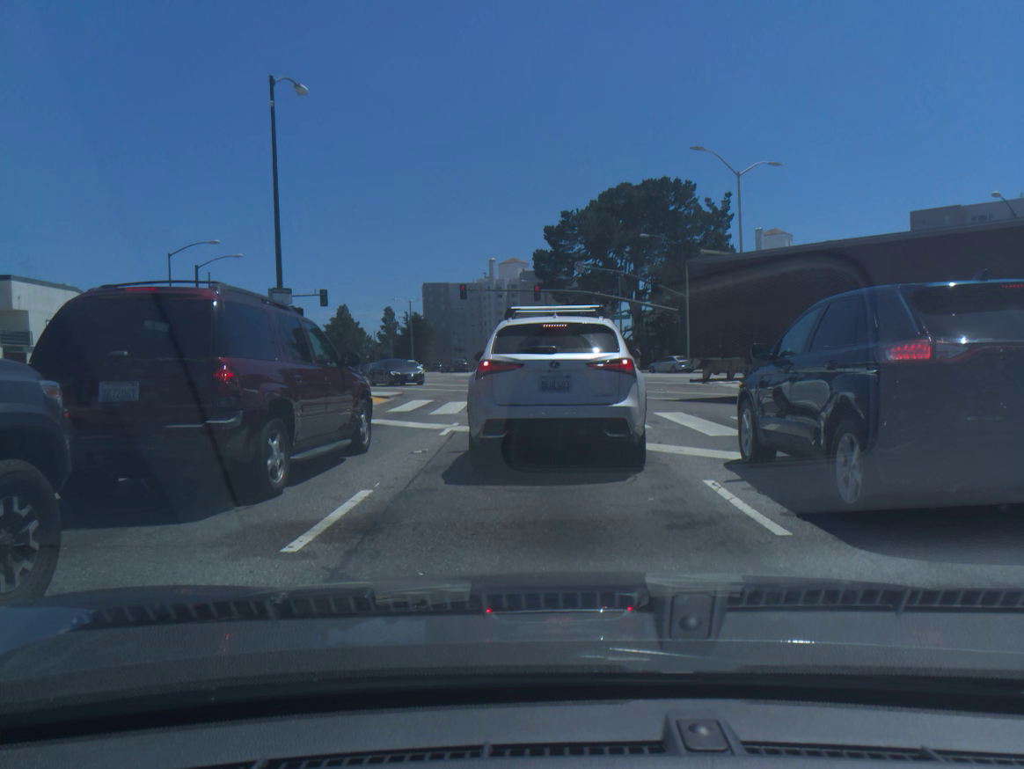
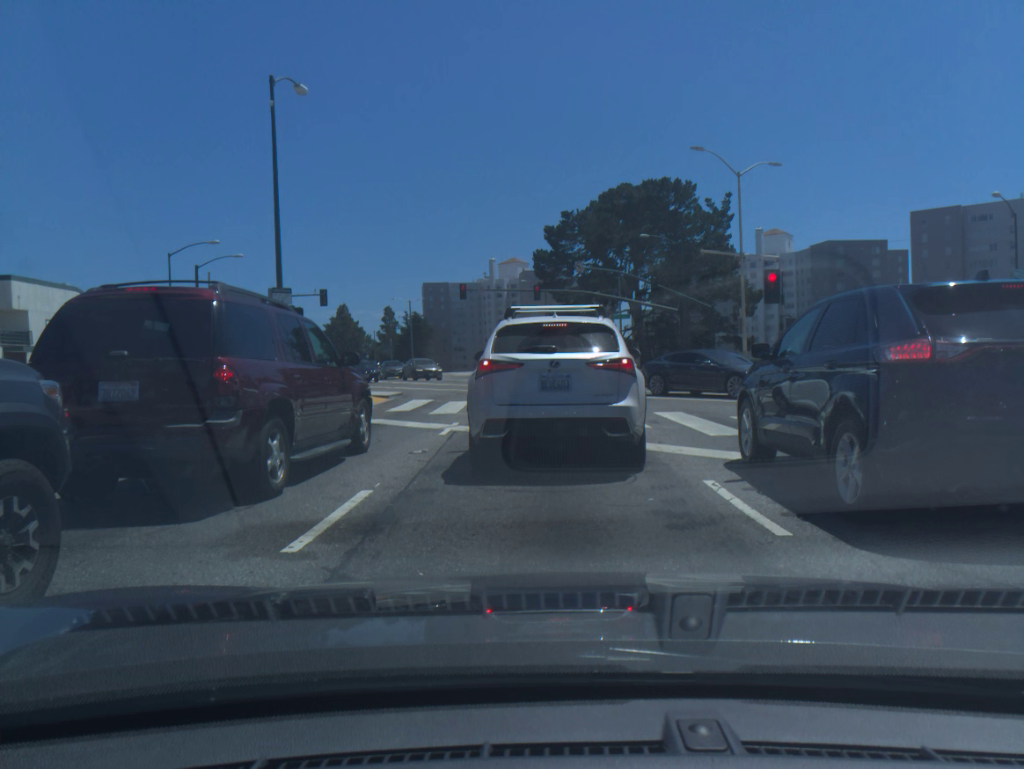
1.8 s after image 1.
(-0.1, 0.0) m; 0°
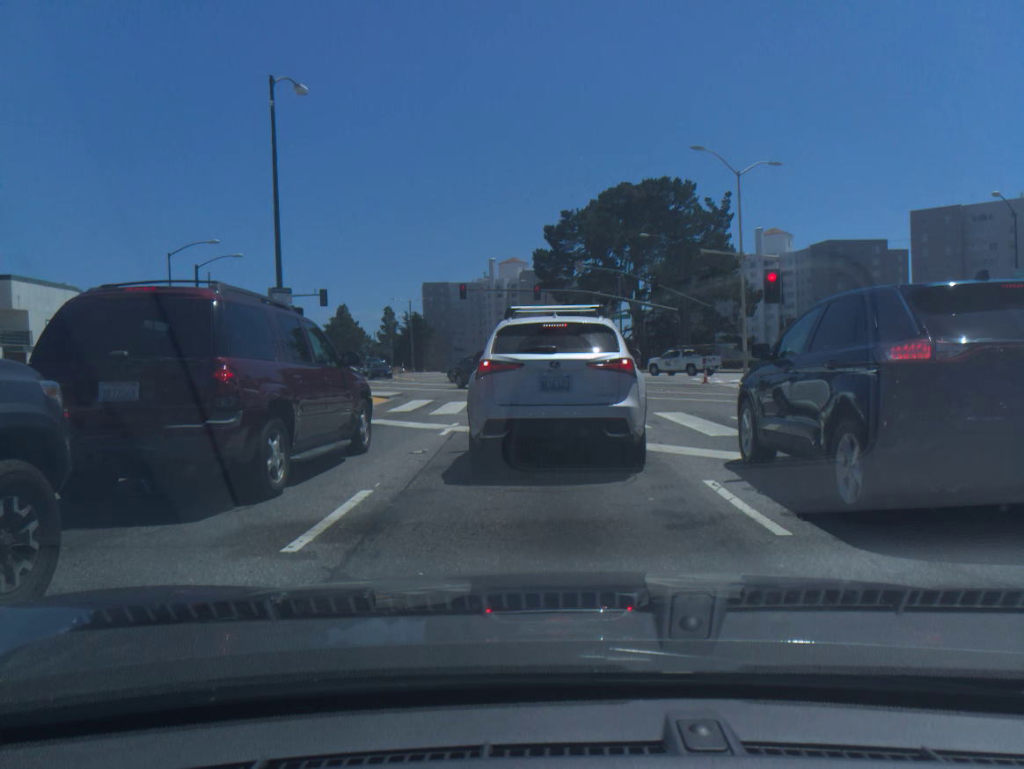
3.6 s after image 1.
(0.0, 0.0) m; 0°
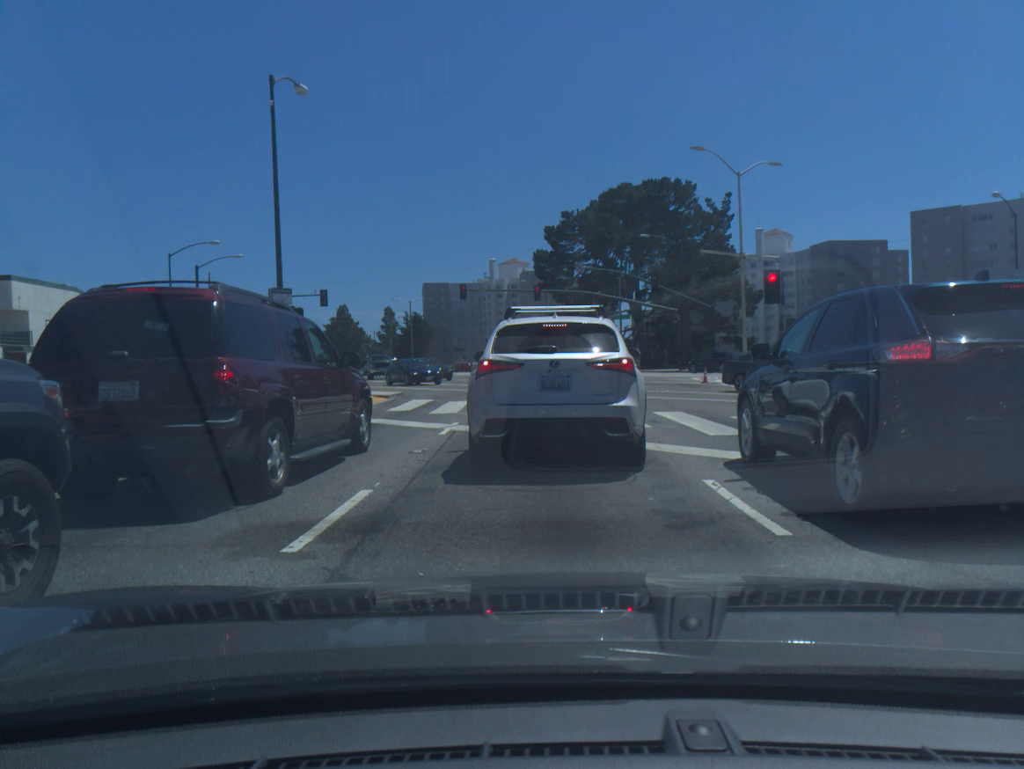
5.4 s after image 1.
(0.0, 0.0) m; 0°
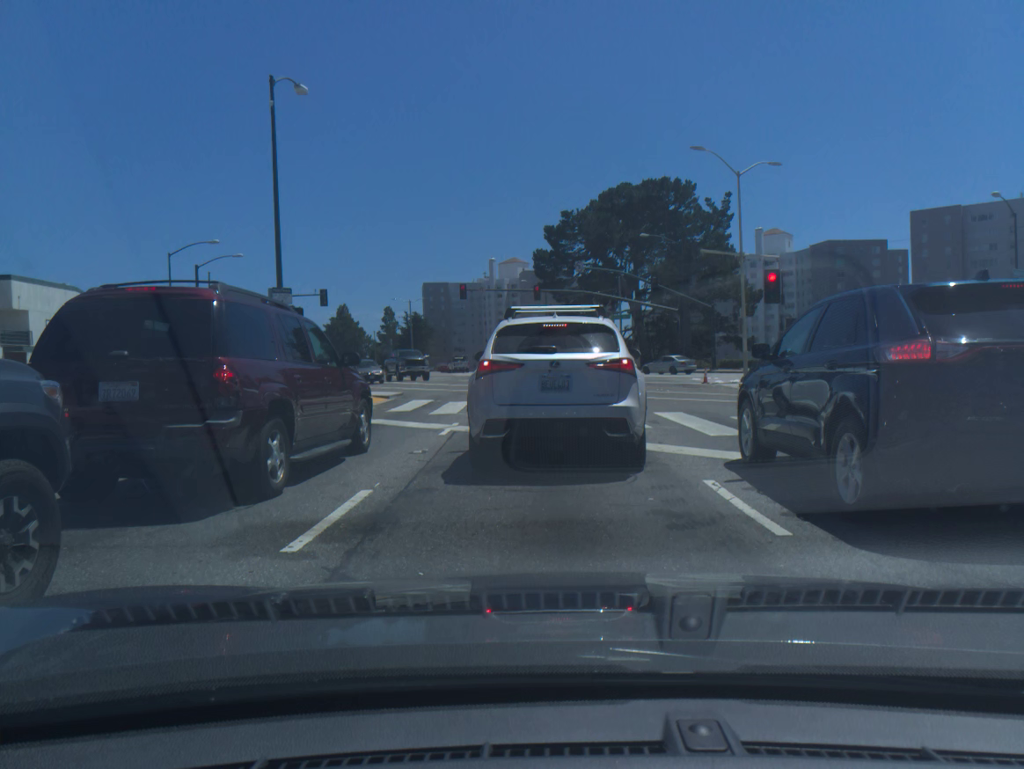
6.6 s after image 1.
(0.0, 0.0) m; 0°
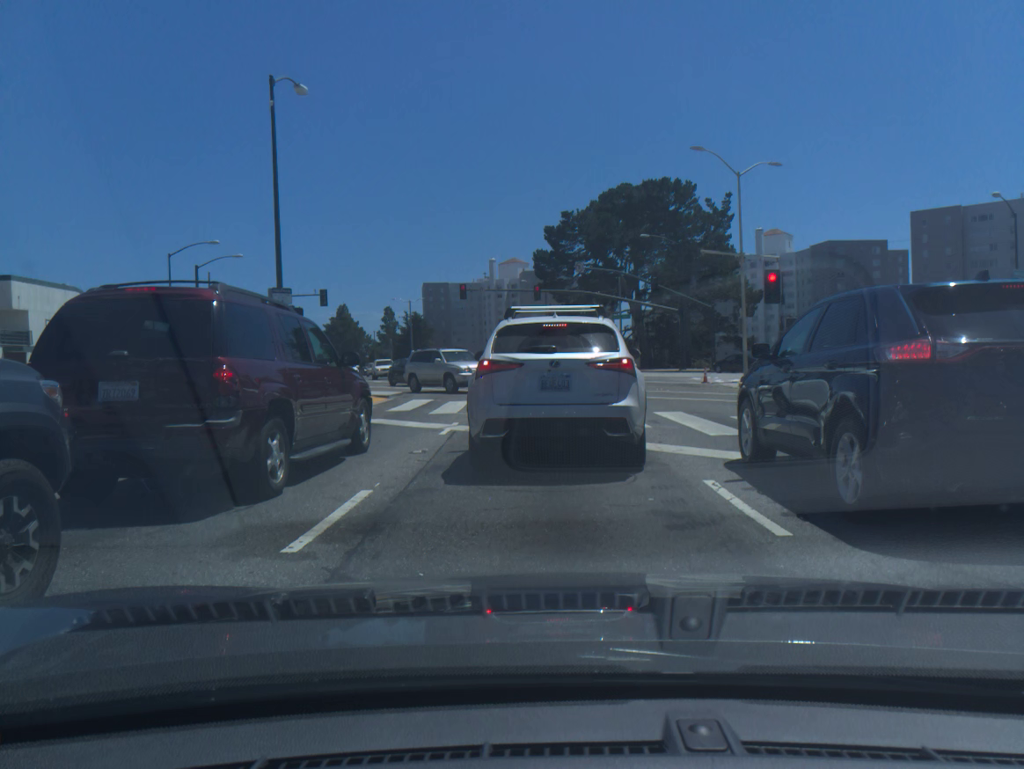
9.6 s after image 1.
(0.0, 0.0) m; 0°
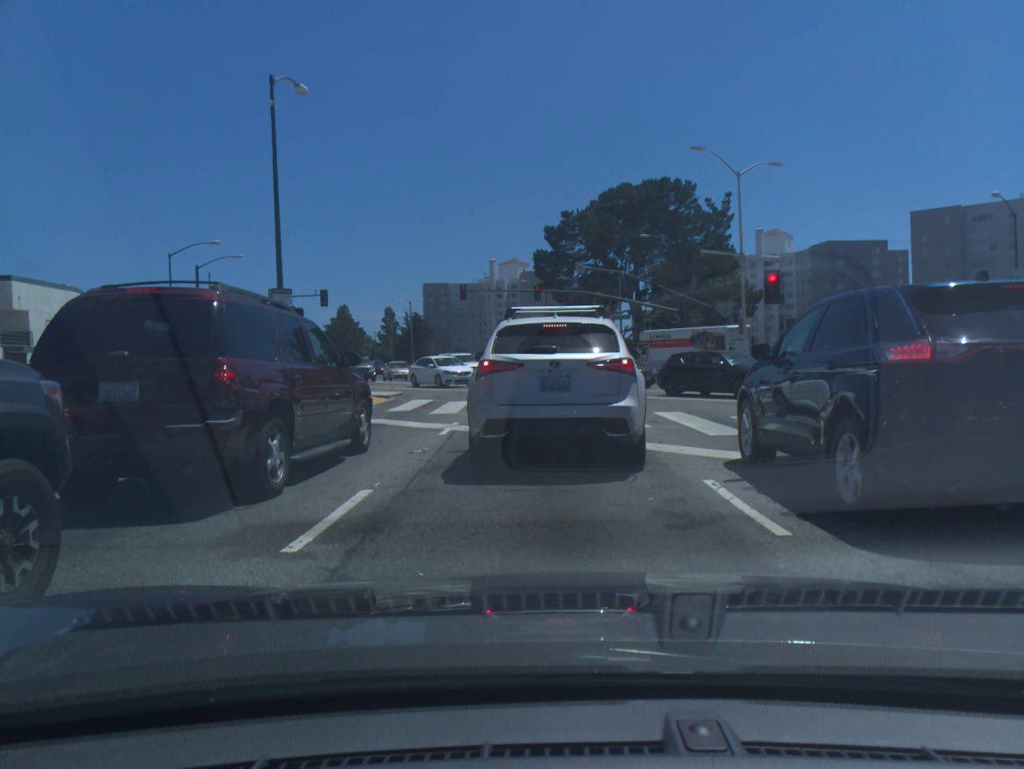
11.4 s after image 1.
(0.0, 0.0) m; 0°
